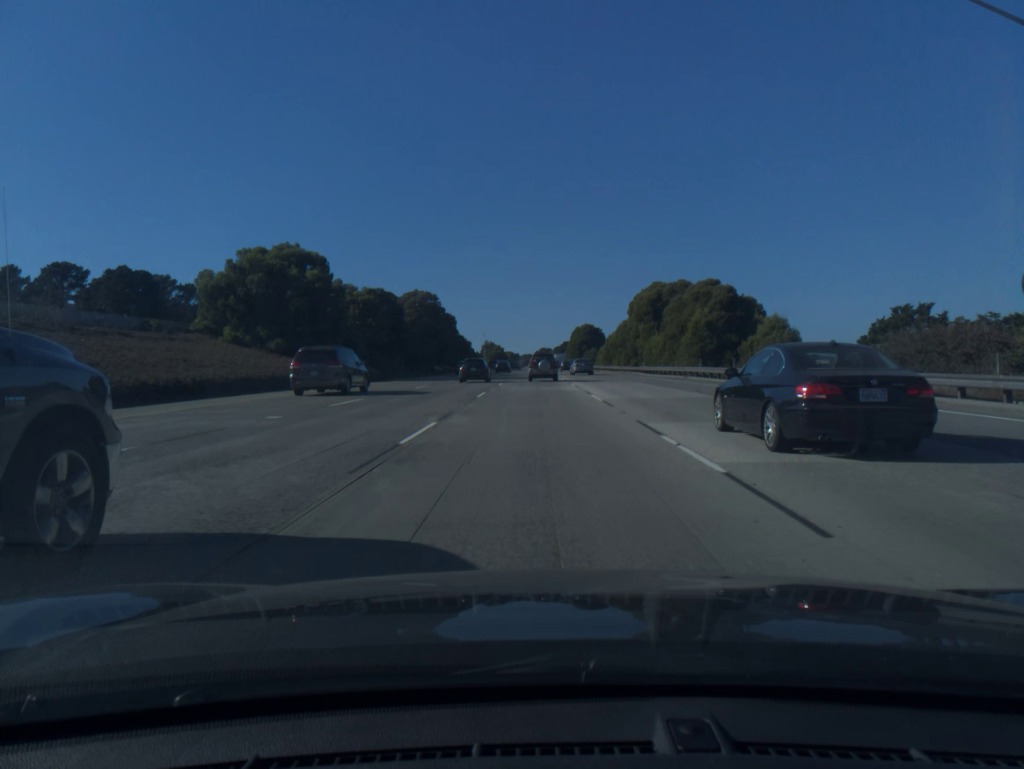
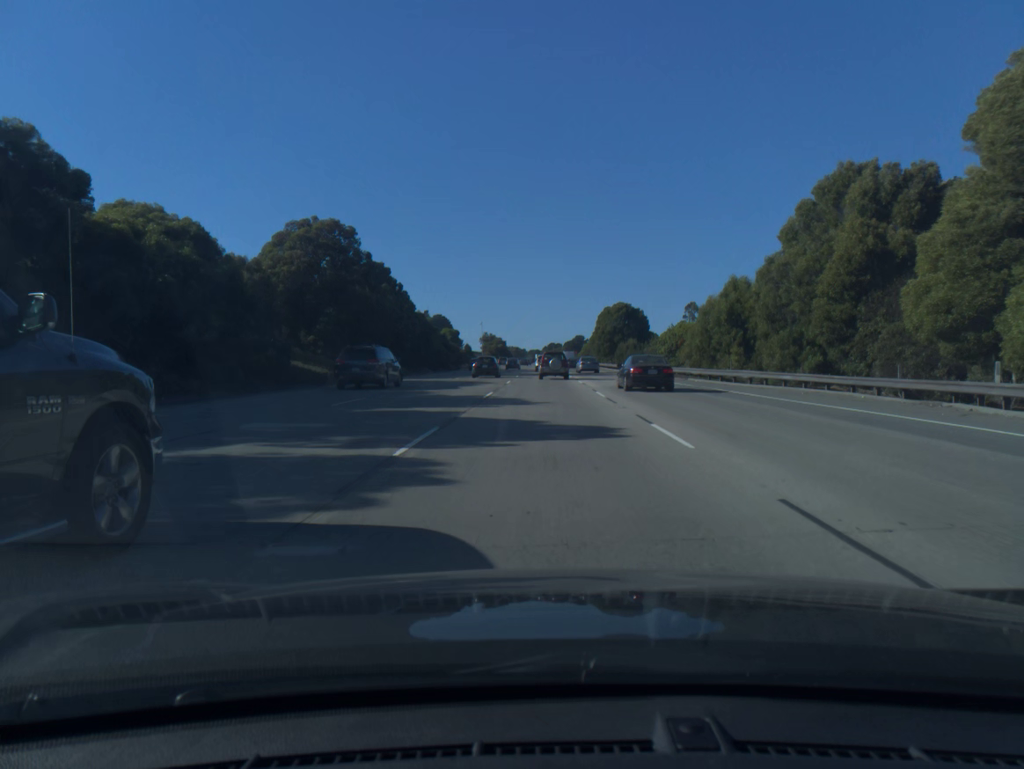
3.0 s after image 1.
(-0.3, +59.6) m; -1°
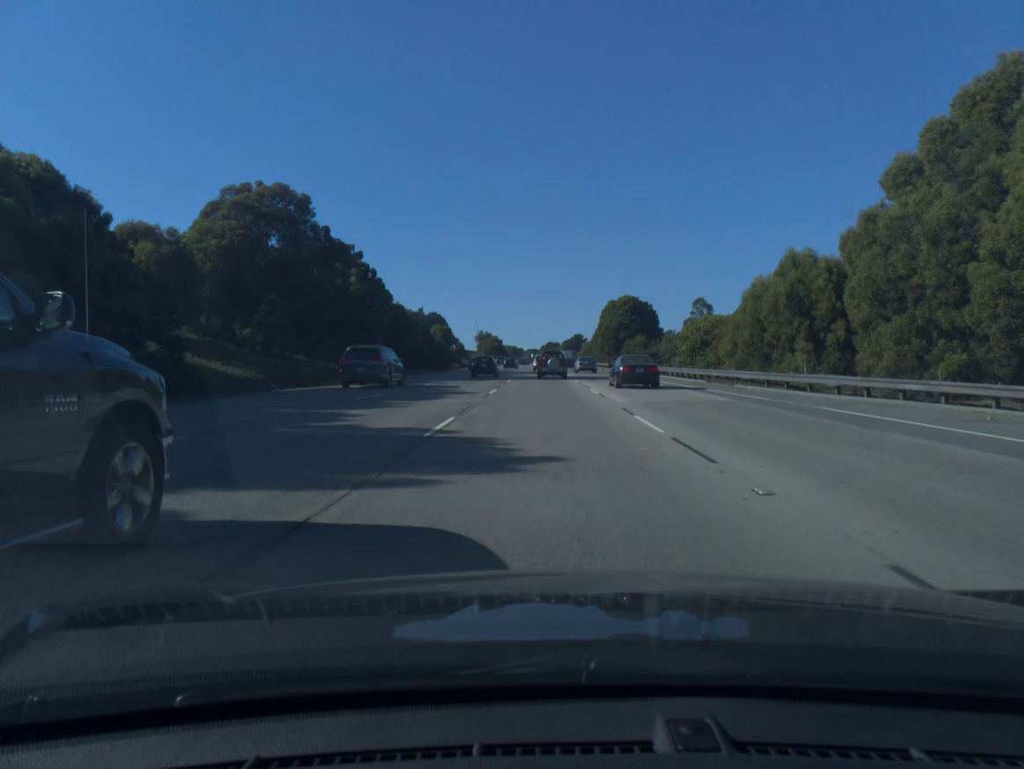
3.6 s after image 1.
(0.0, +12.0) m; 0°
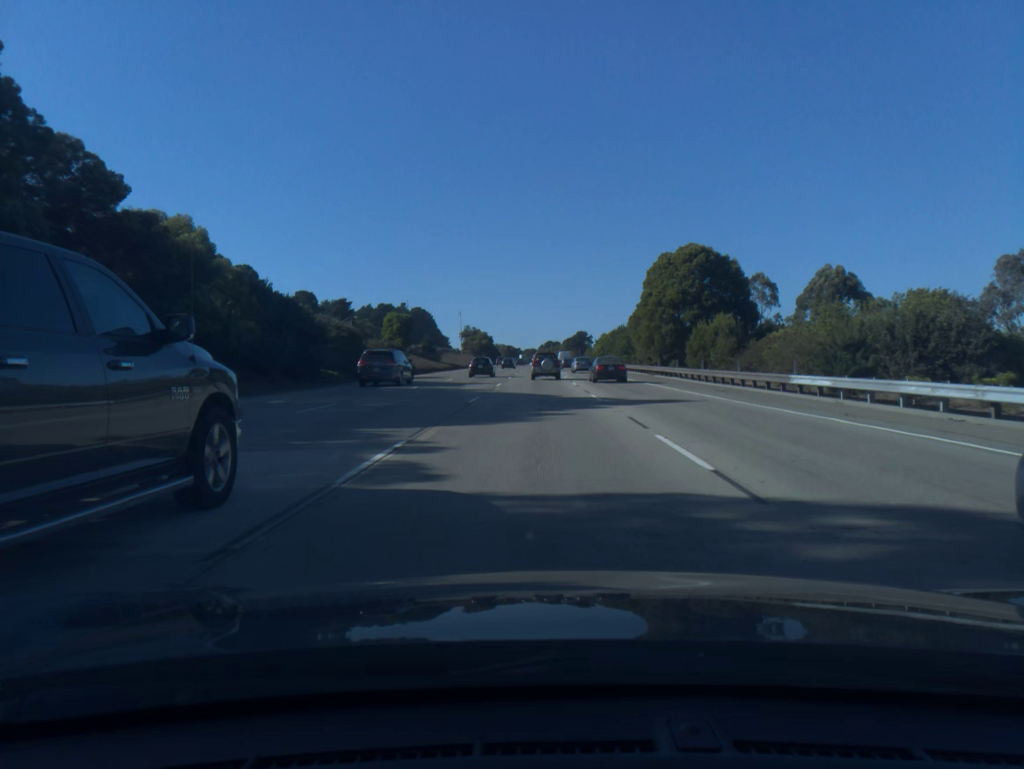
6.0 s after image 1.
(+0.1, +48.4) m; 0°
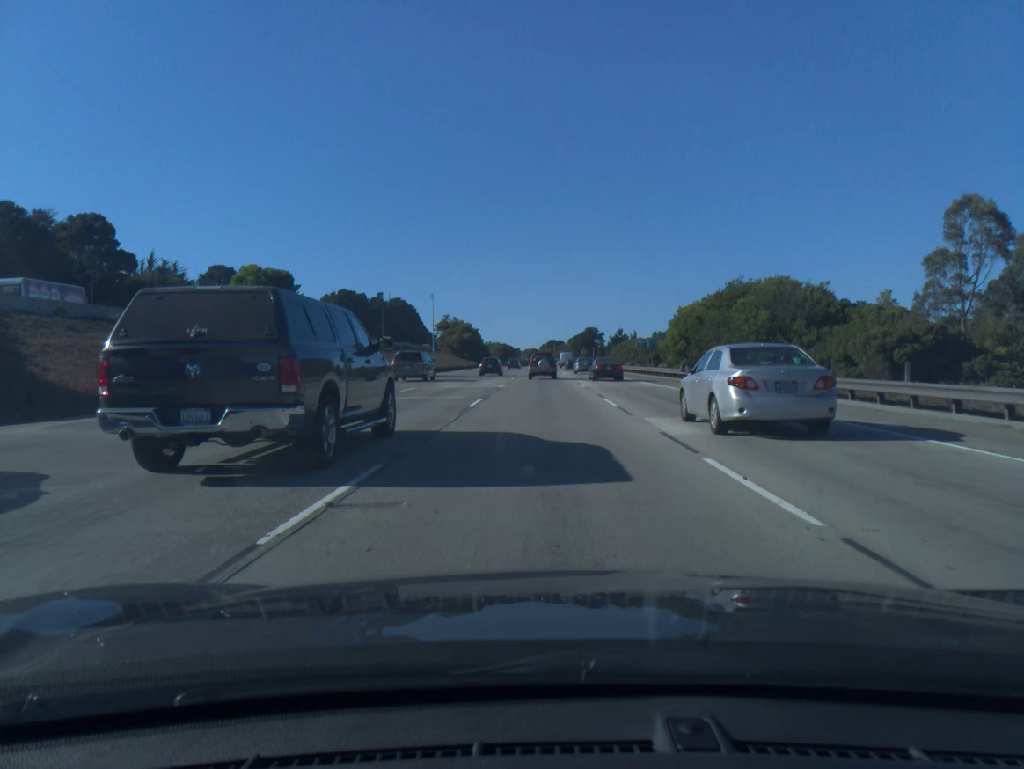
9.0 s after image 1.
(-0.3, +61.0) m; 0°
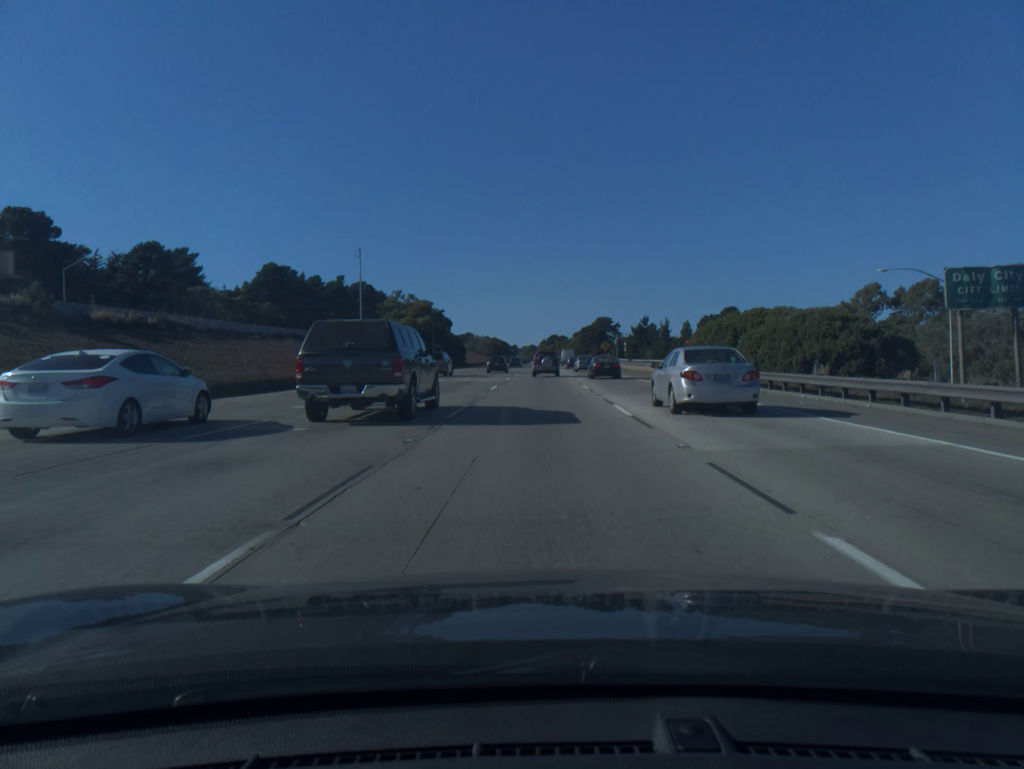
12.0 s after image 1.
(+0.2, +62.3) m; 0°
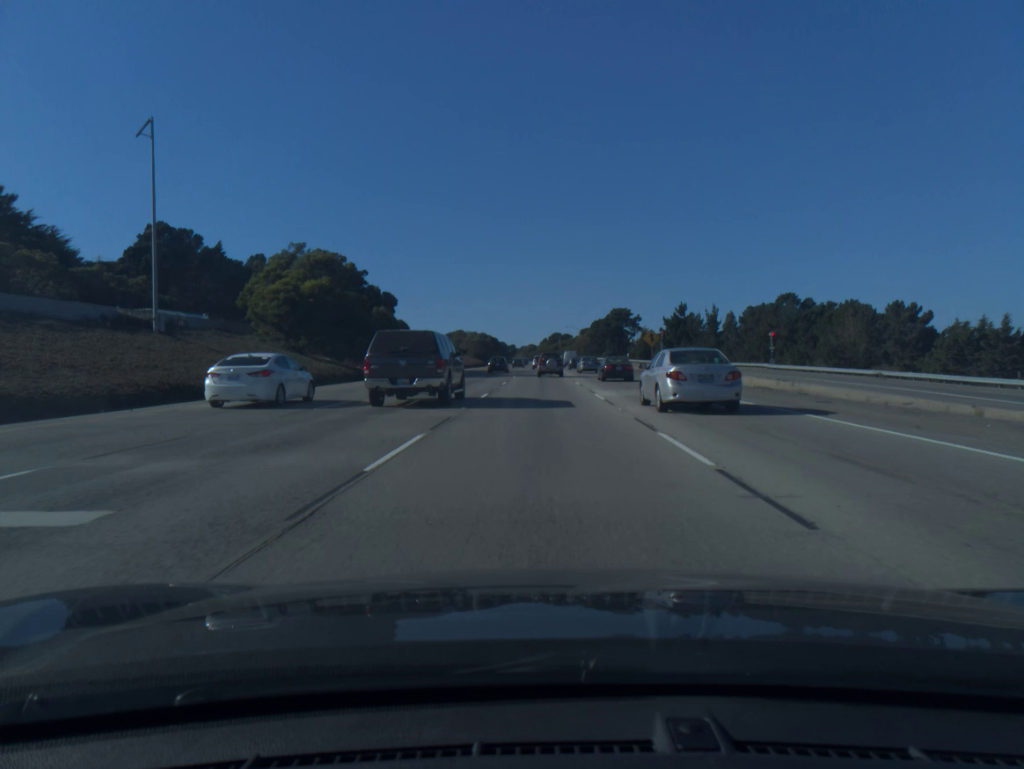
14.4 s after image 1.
(0.0, +51.0) m; 0°
